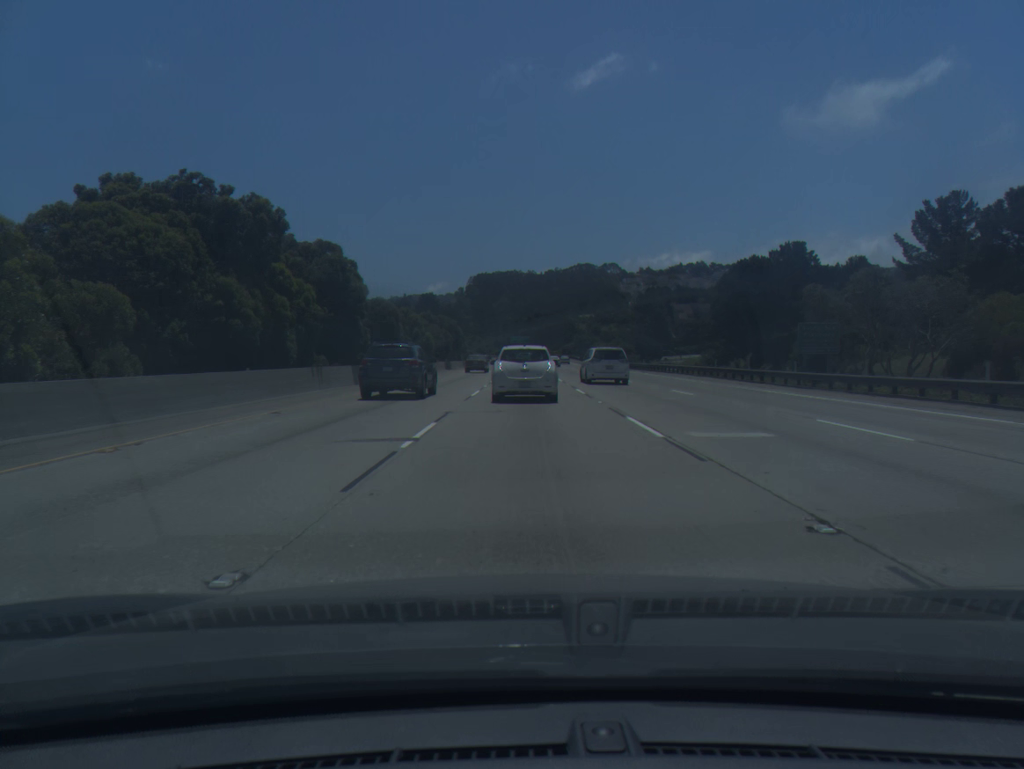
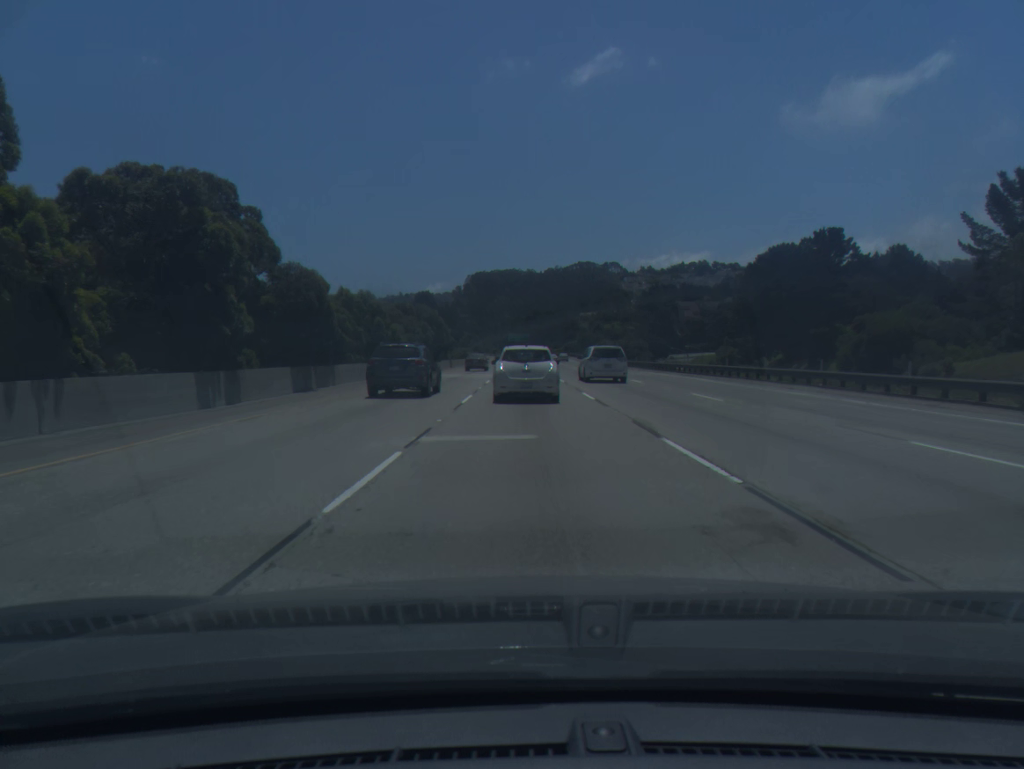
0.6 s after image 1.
(0.0, +18.7) m; 0°
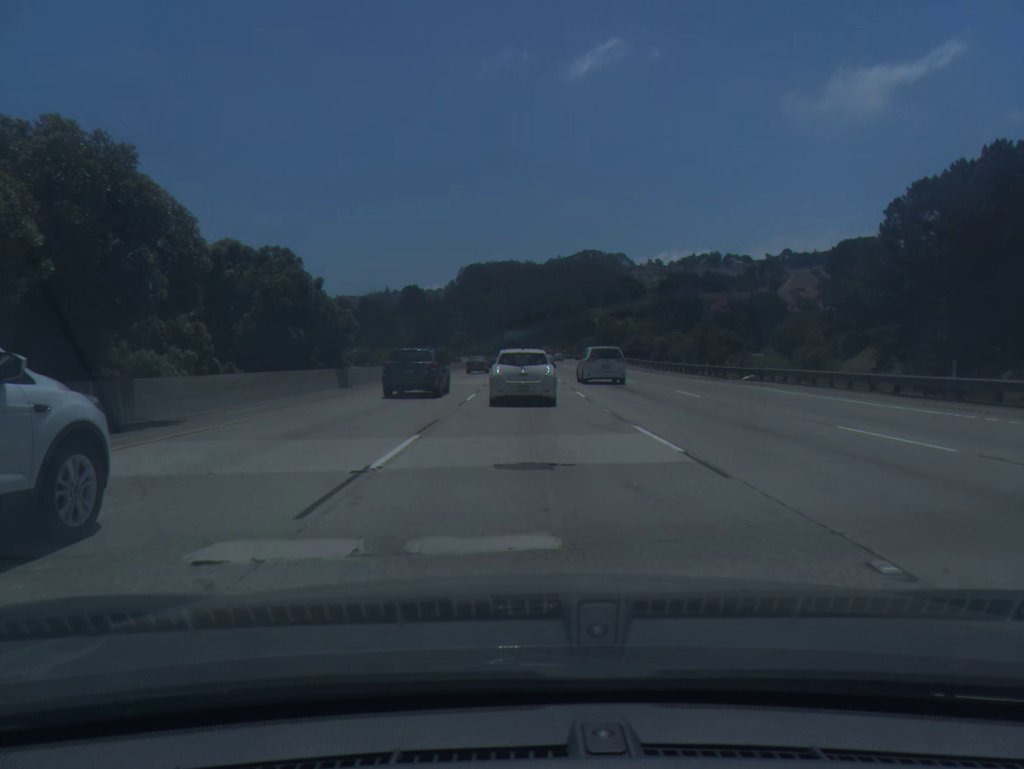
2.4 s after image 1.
(+0.1, +56.0) m; 0°
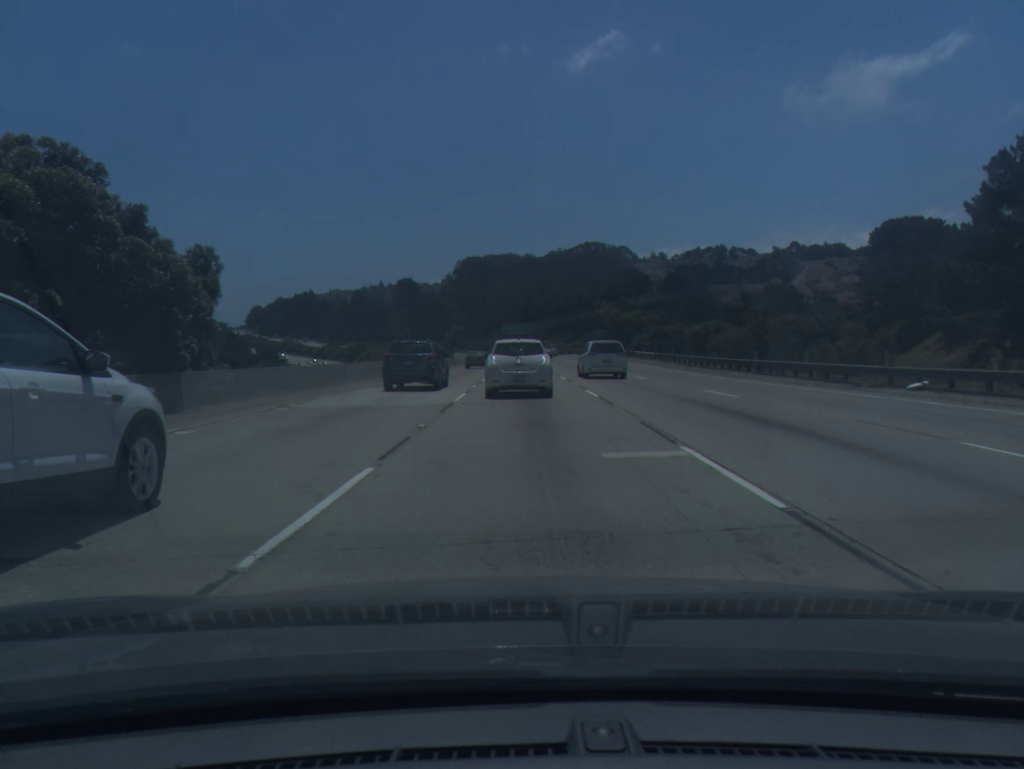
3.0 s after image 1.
(0.0, +18.6) m; 0°
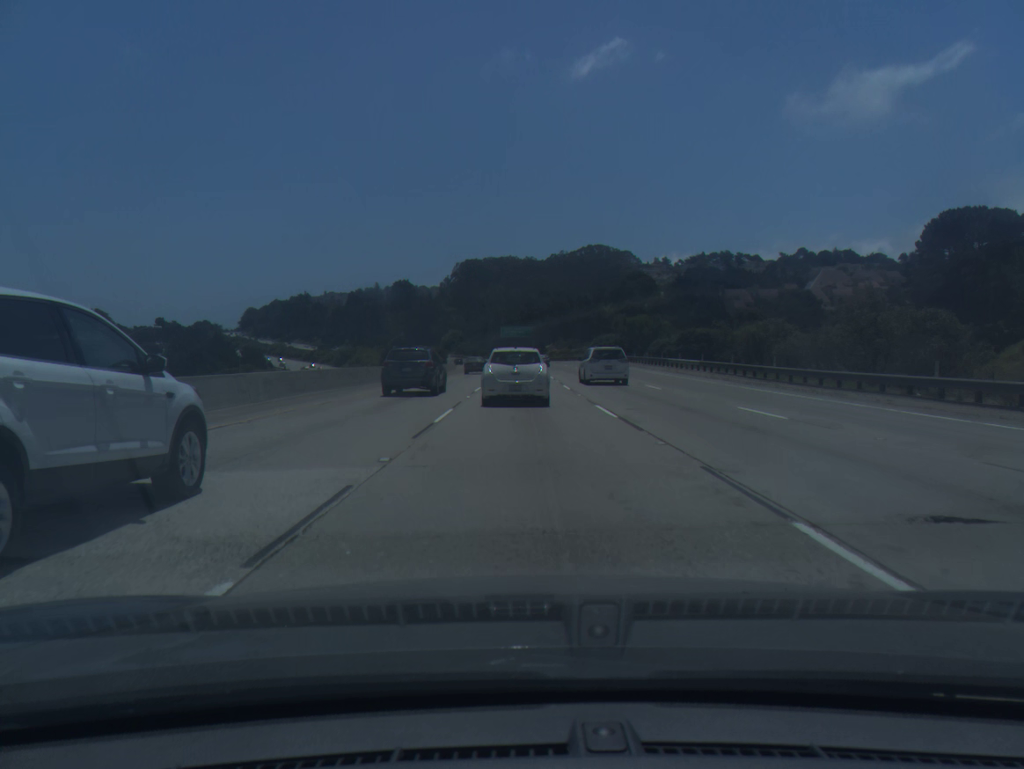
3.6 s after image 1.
(0.0, +18.6) m; 0°
